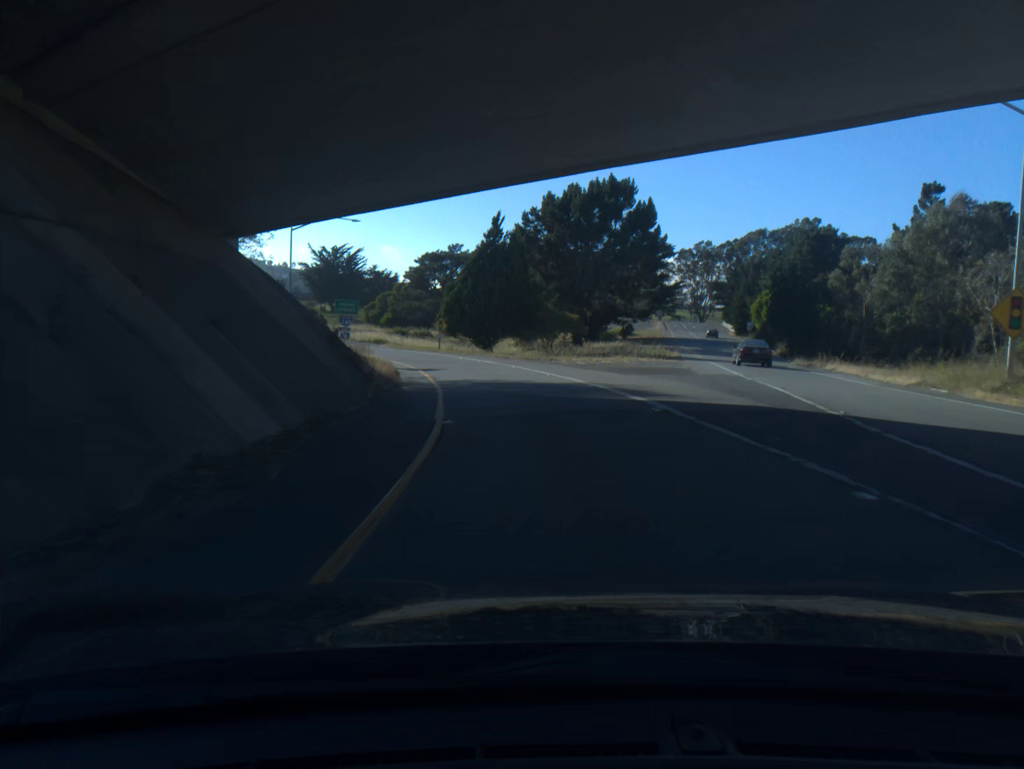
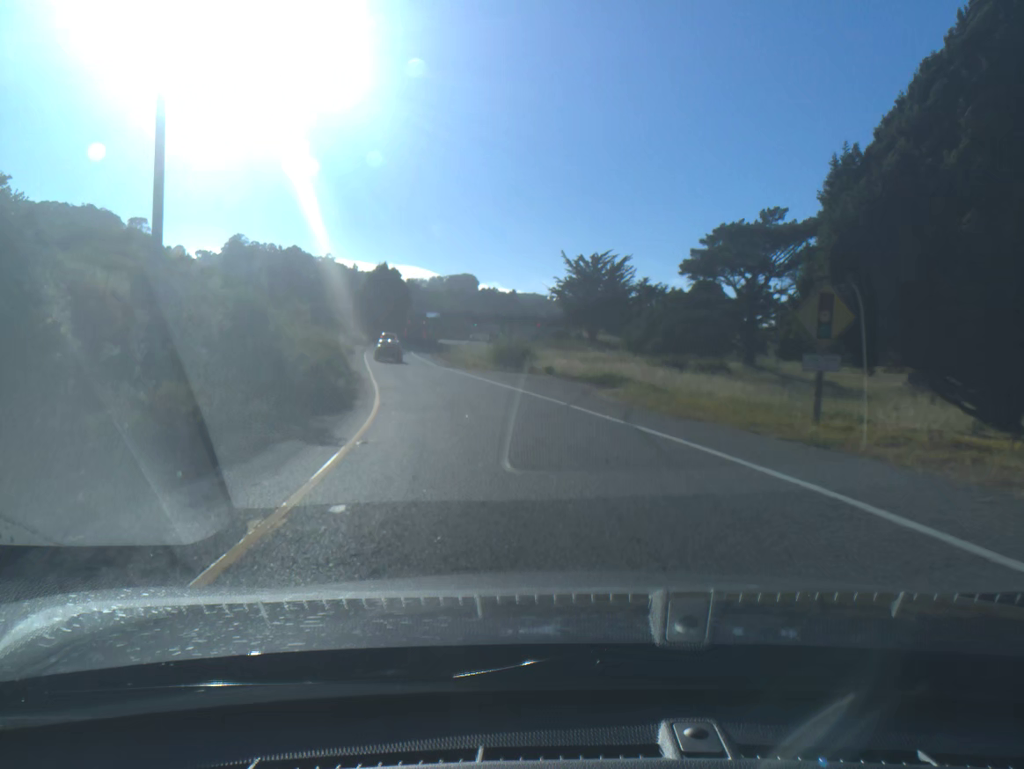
(-7.5, +48.1) m; -19°
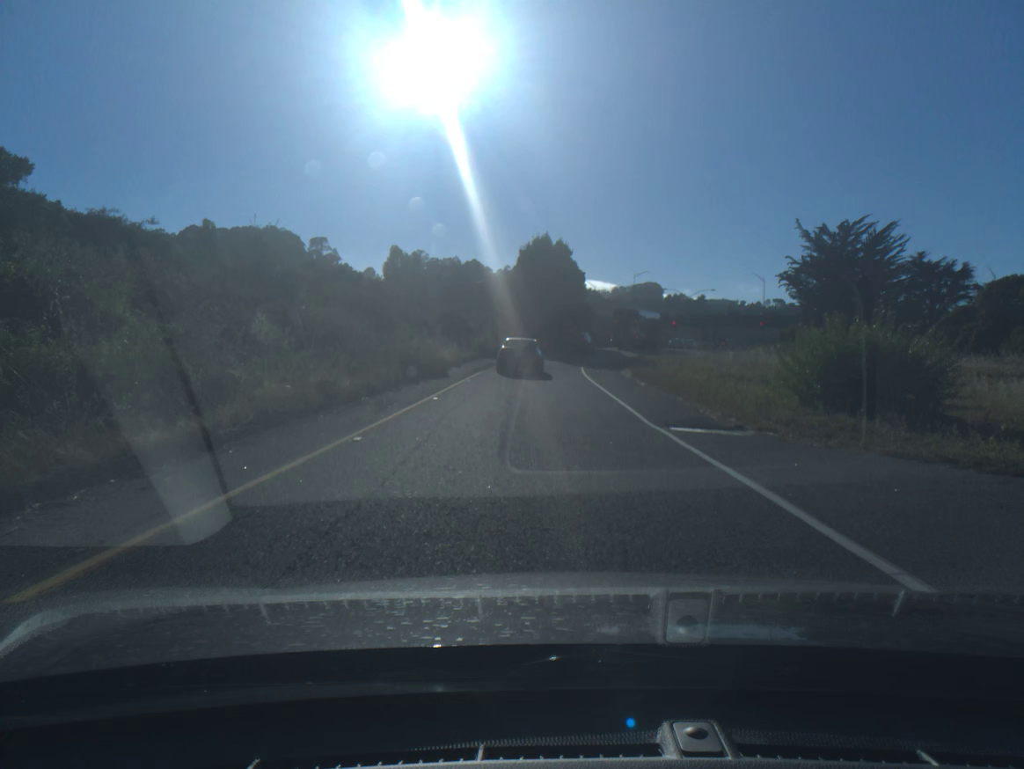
(-5.3, +37.5) m; -13°
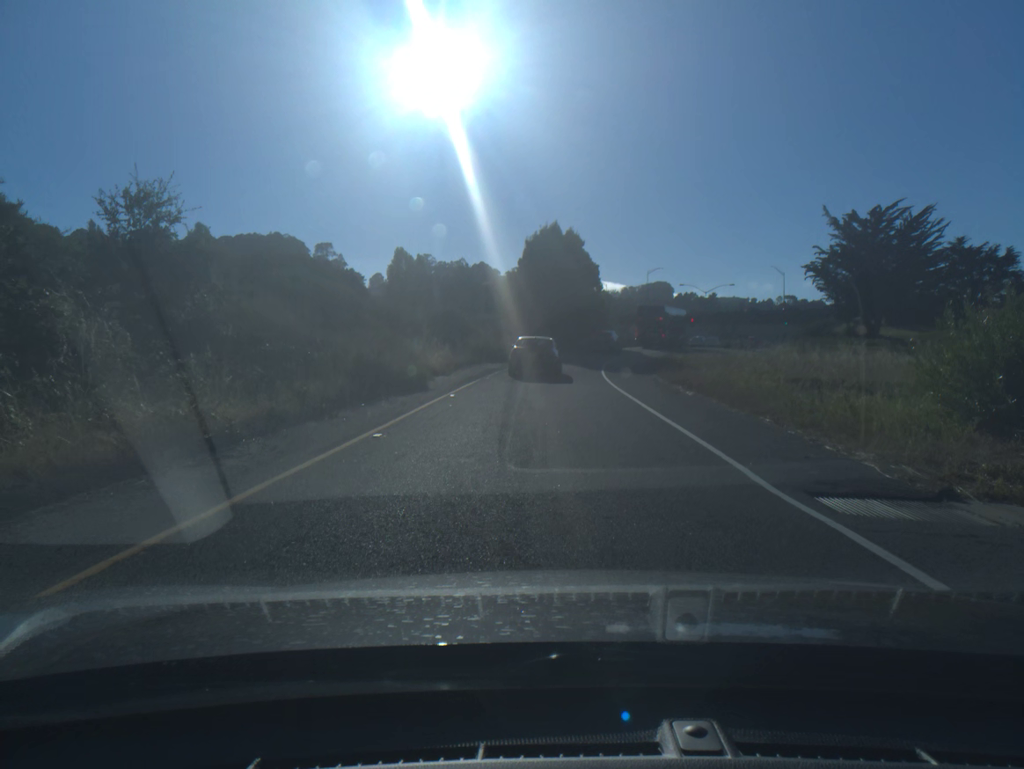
(0.0, +7.3) m; -1°
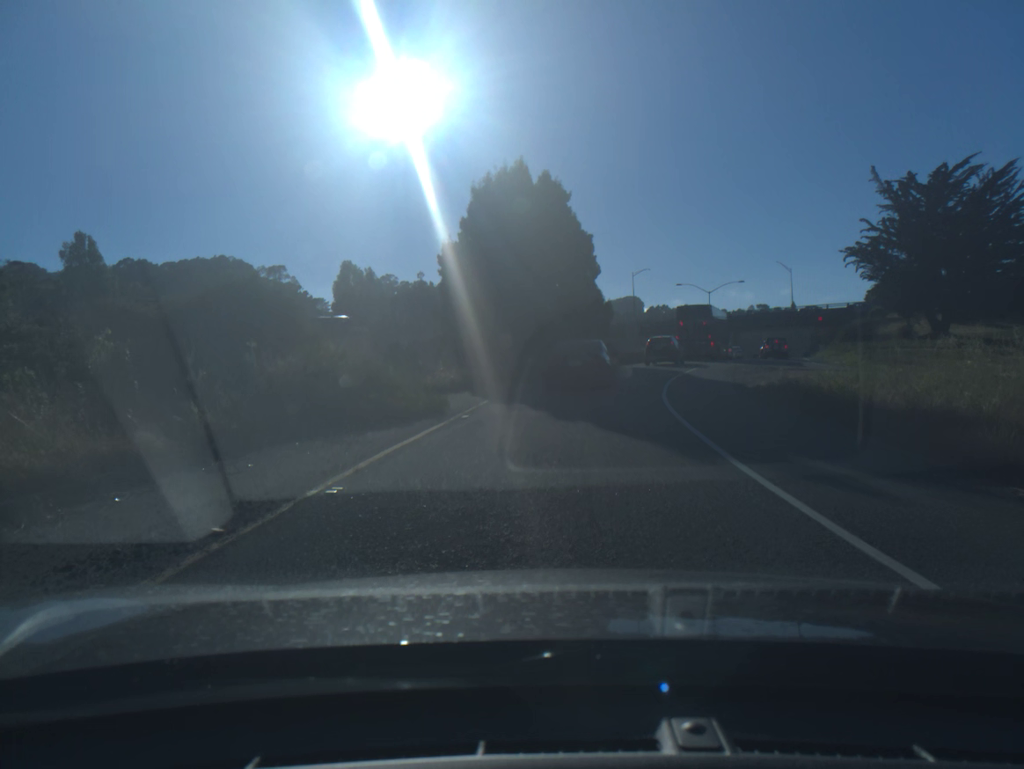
(+0.2, +26.1) m; +2°
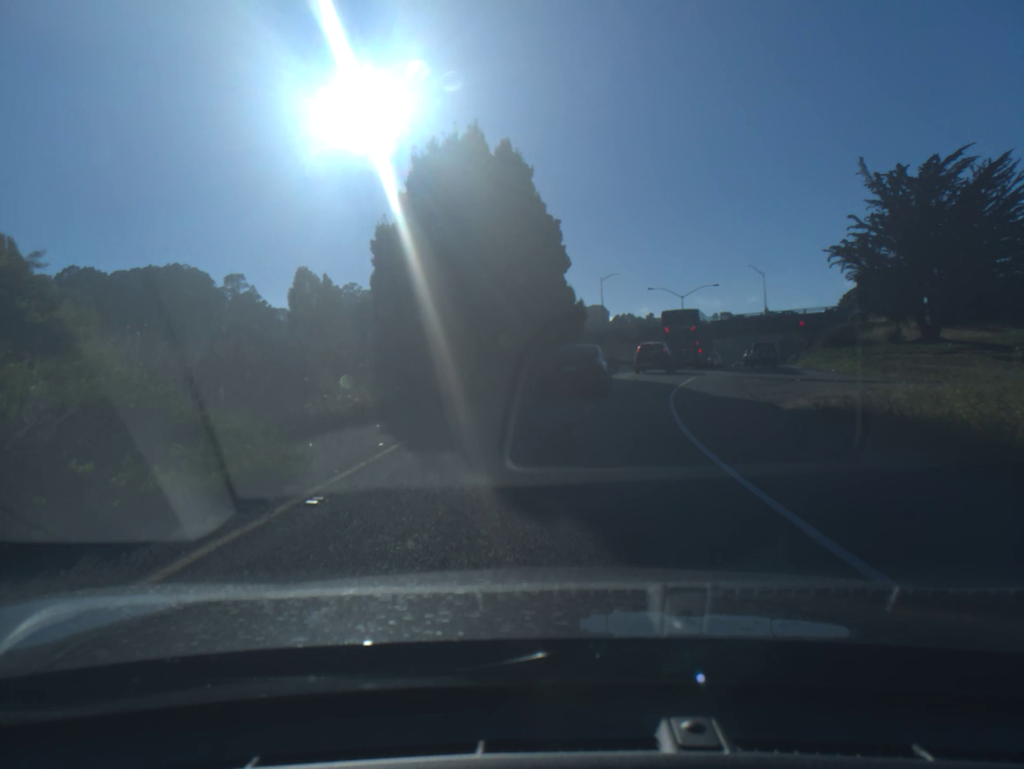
(+0.1, +7.2) m; +2°
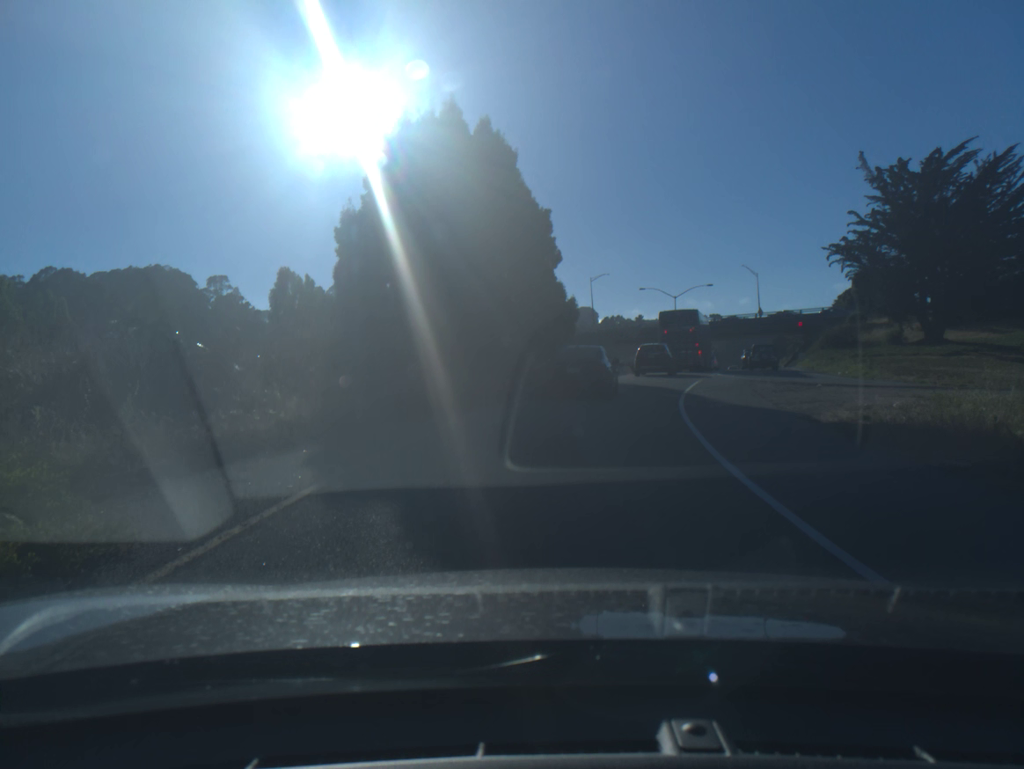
(0.0, +3.2) m; +1°
